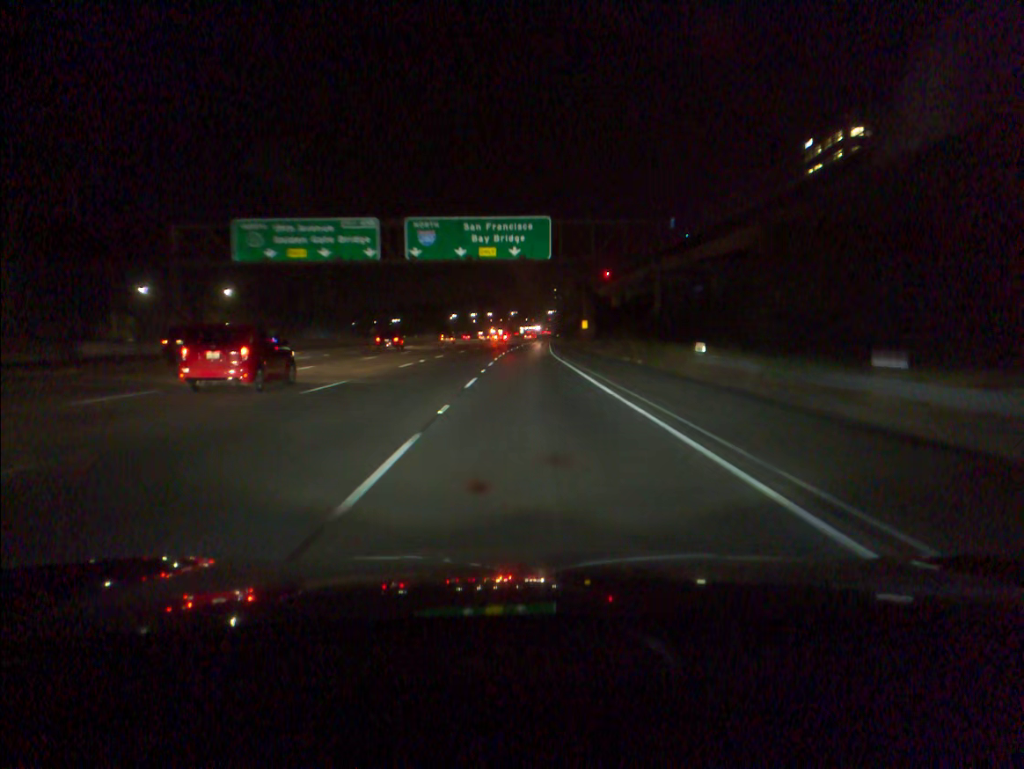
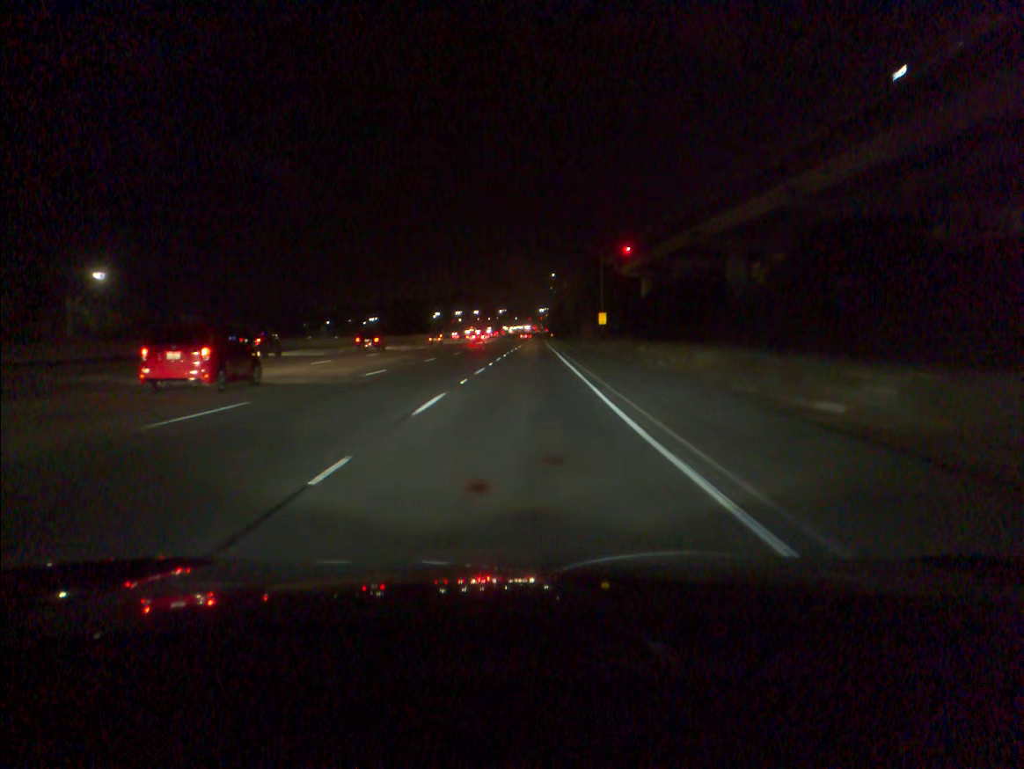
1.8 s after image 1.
(+0.3, +49.4) m; +1°
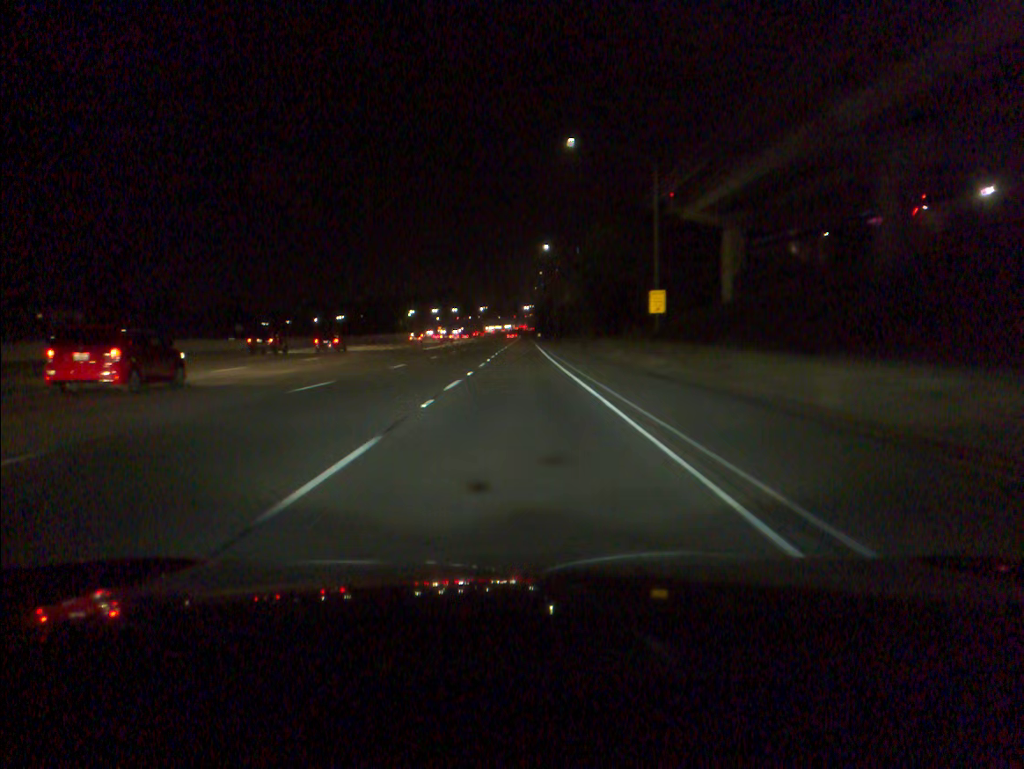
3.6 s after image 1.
(+0.5, +49.6) m; +1°
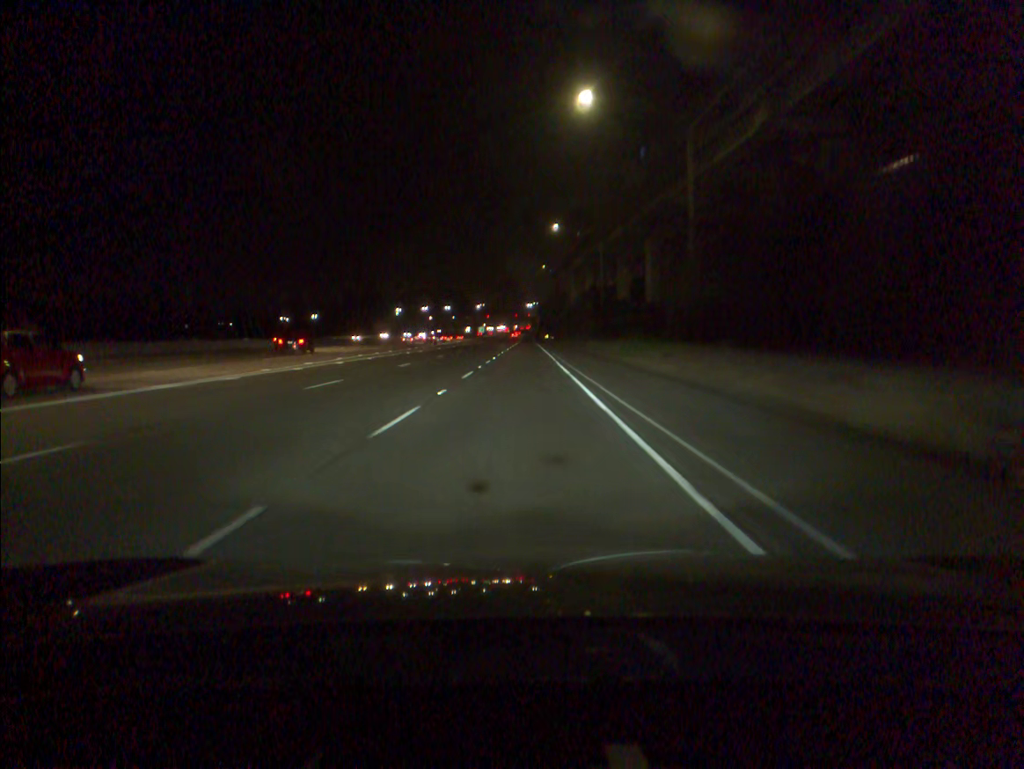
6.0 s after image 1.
(+0.1, +66.4) m; 0°
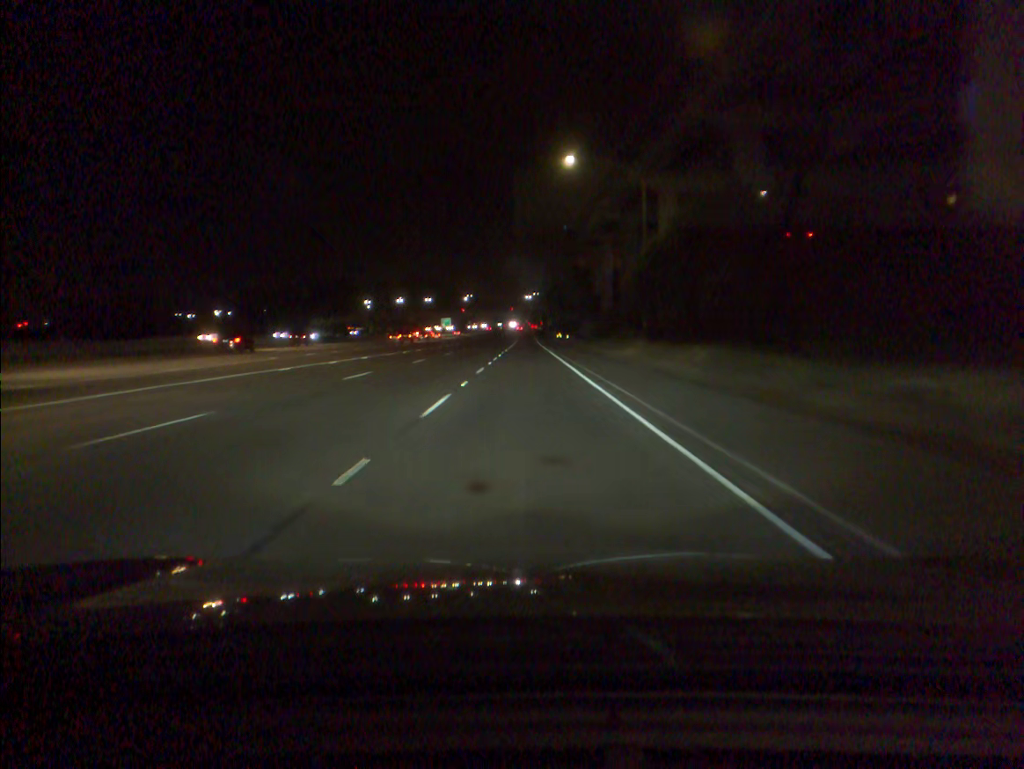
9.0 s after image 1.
(+0.1, +83.0) m; 0°
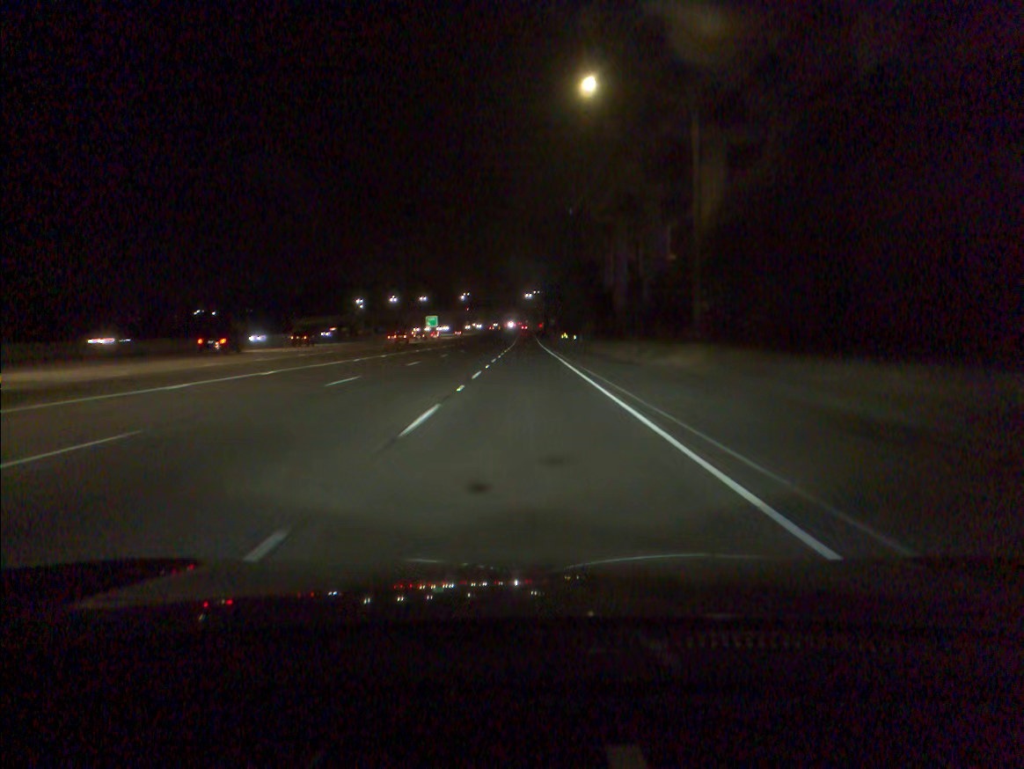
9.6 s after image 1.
(0.0, +16.5) m; 0°
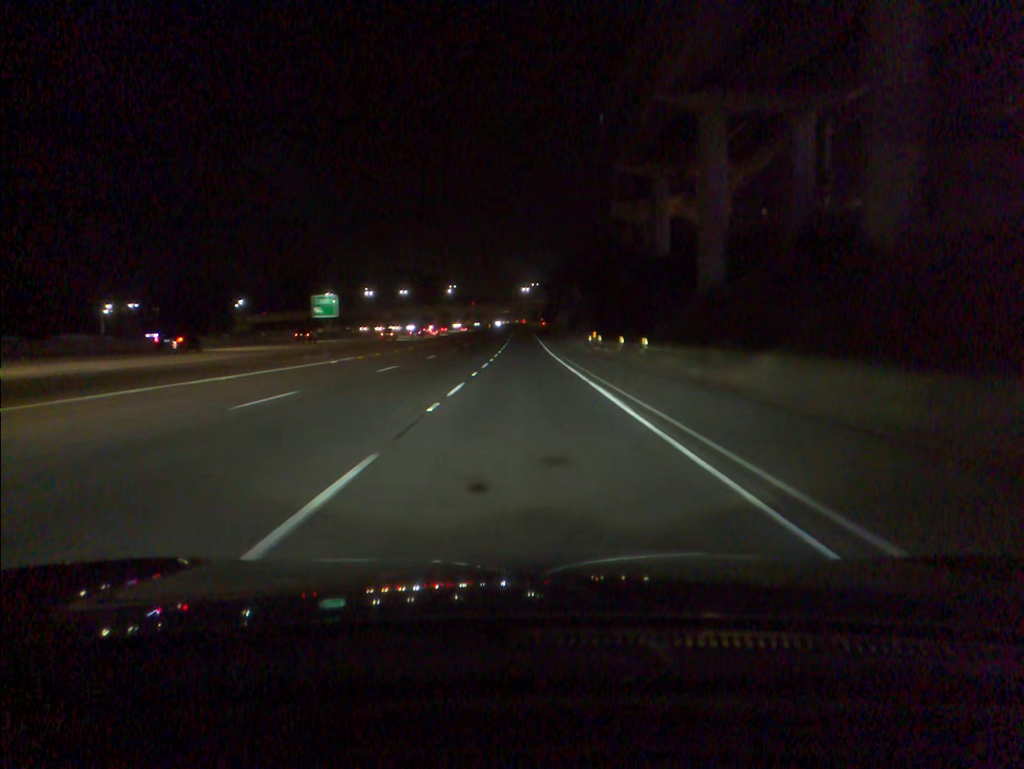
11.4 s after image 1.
(0.0, +49.4) m; 0°
